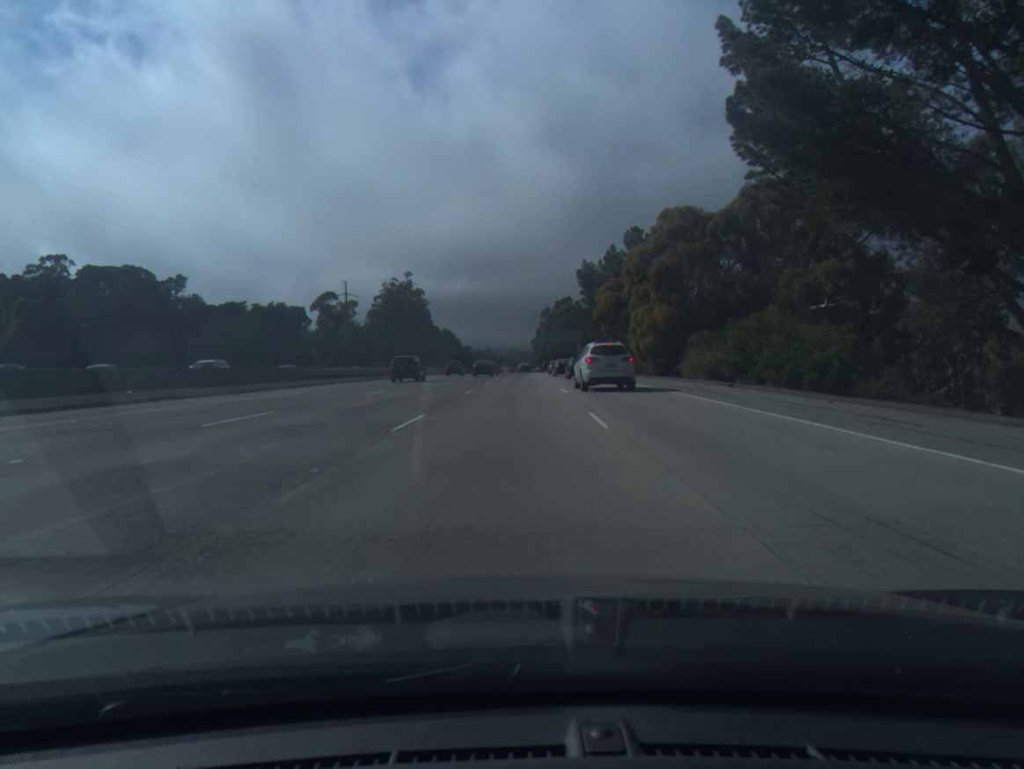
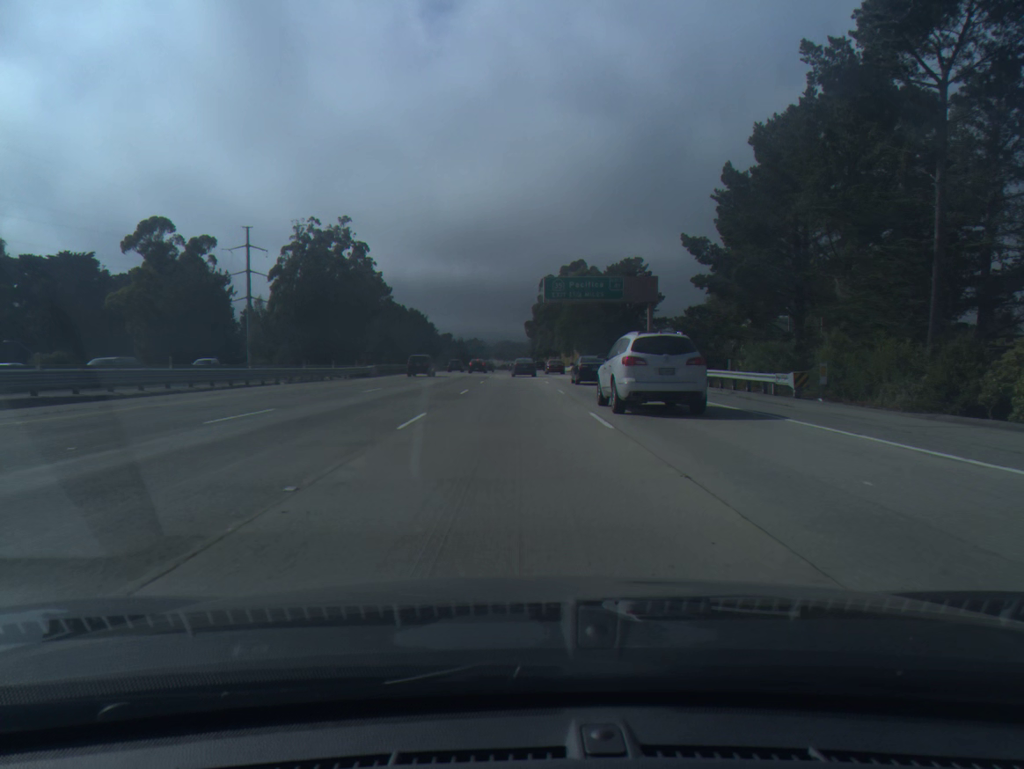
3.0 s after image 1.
(+0.6, +87.7) m; +1°
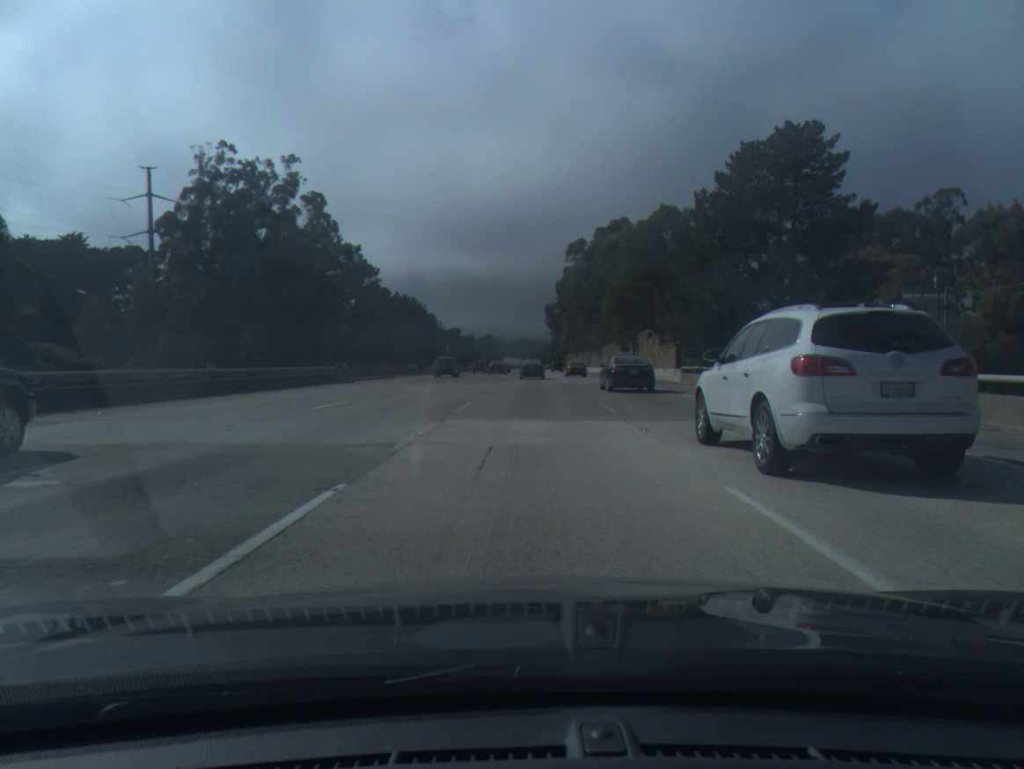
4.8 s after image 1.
(-0.2, +53.6) m; -1°
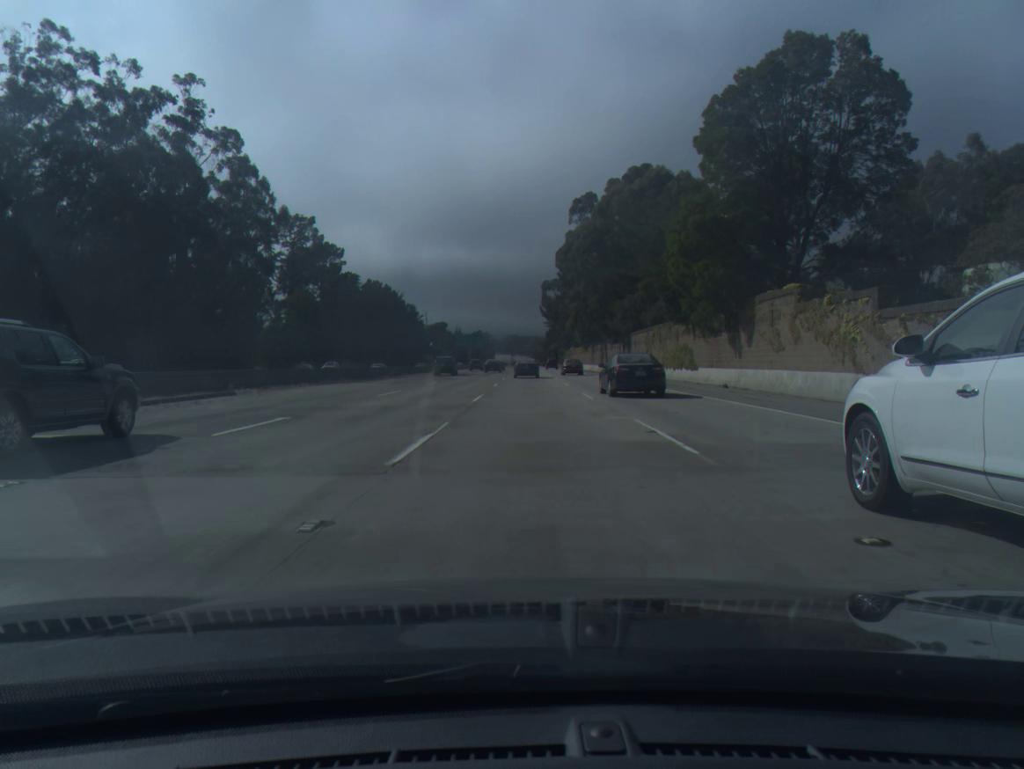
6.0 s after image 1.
(+0.4, +35.8) m; +1°
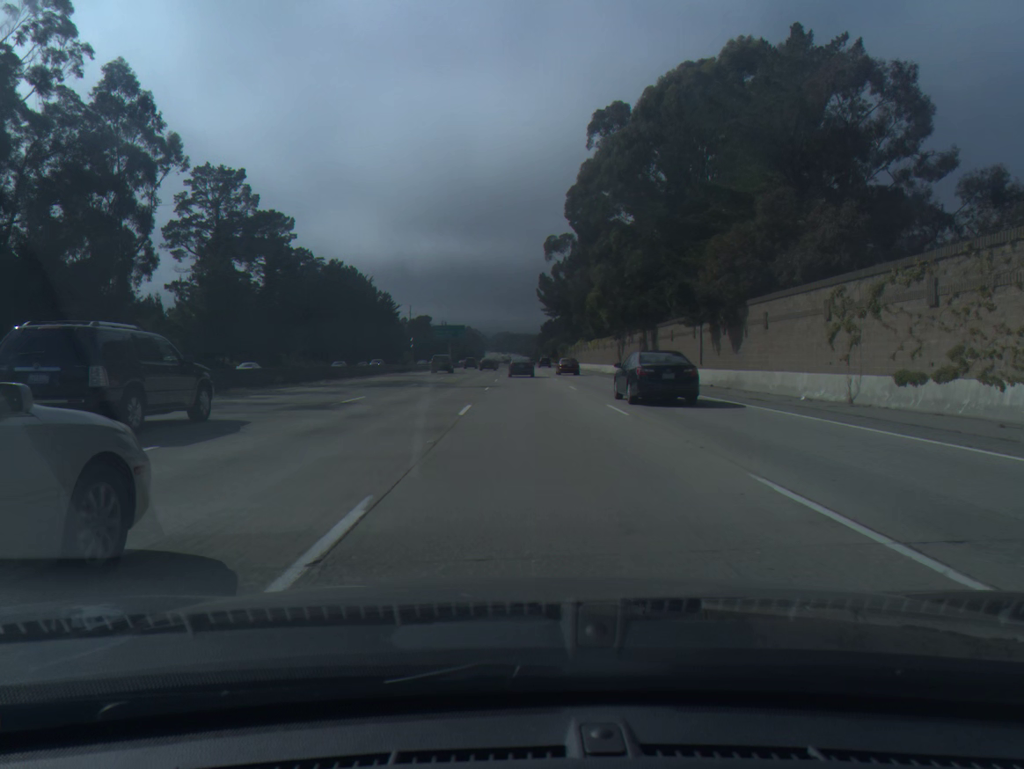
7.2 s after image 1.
(-0.1, +35.8) m; 0°
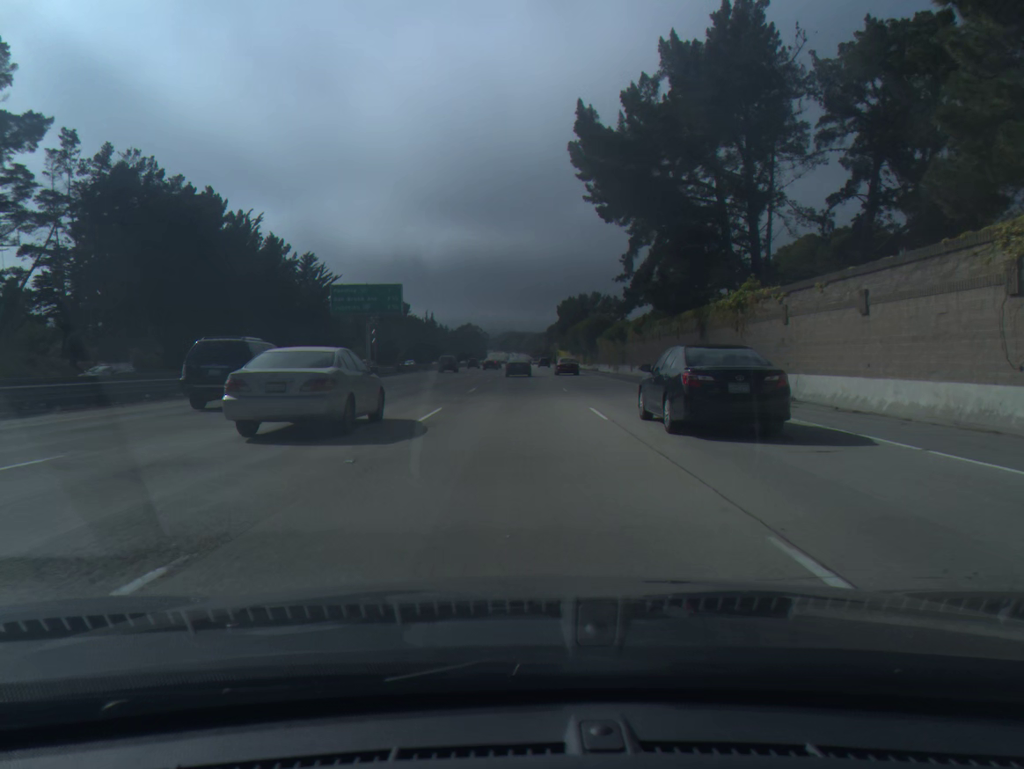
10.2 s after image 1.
(+0.7, +89.4) m; 0°
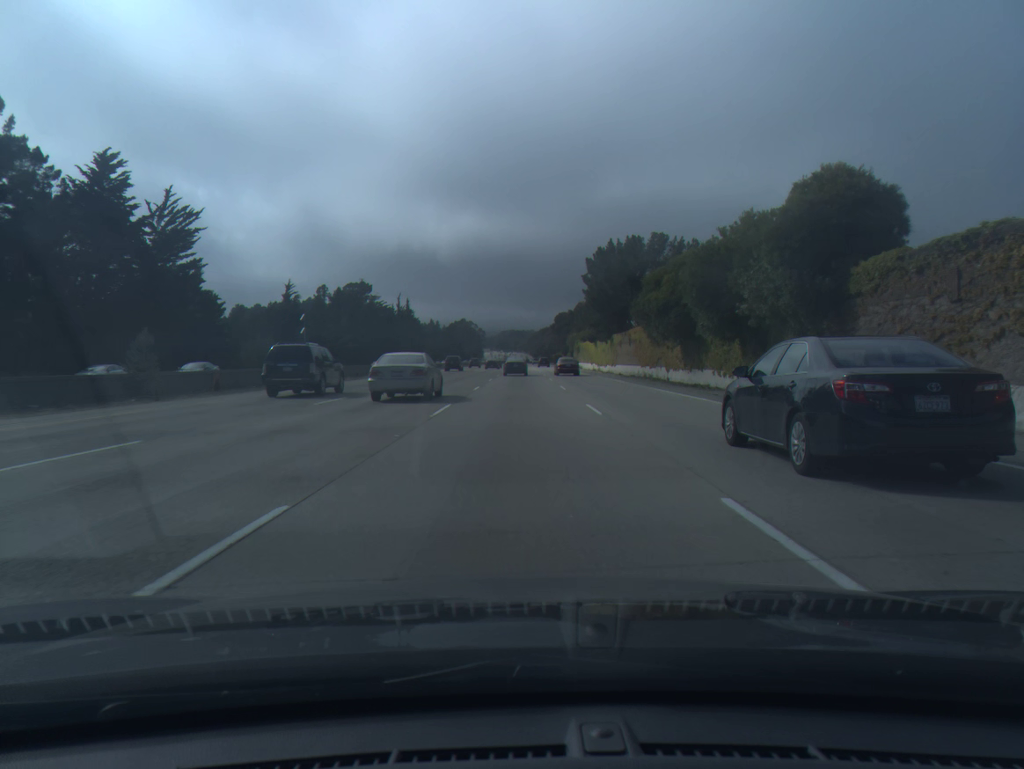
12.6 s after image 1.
(+0.3, +71.2) m; 0°
